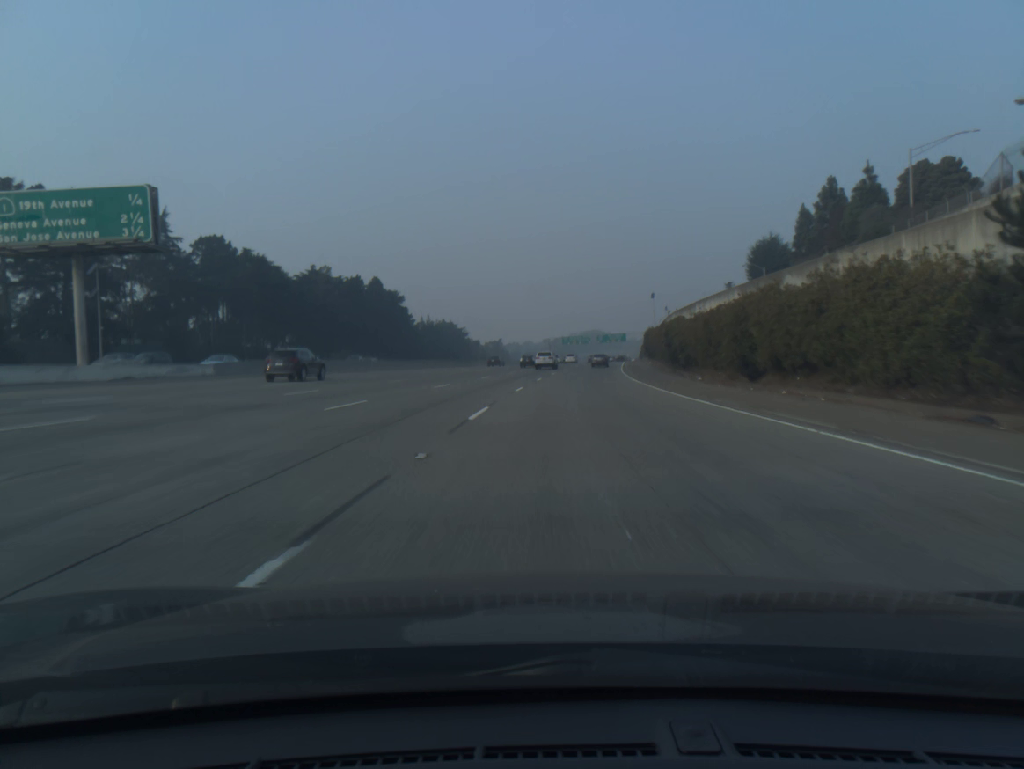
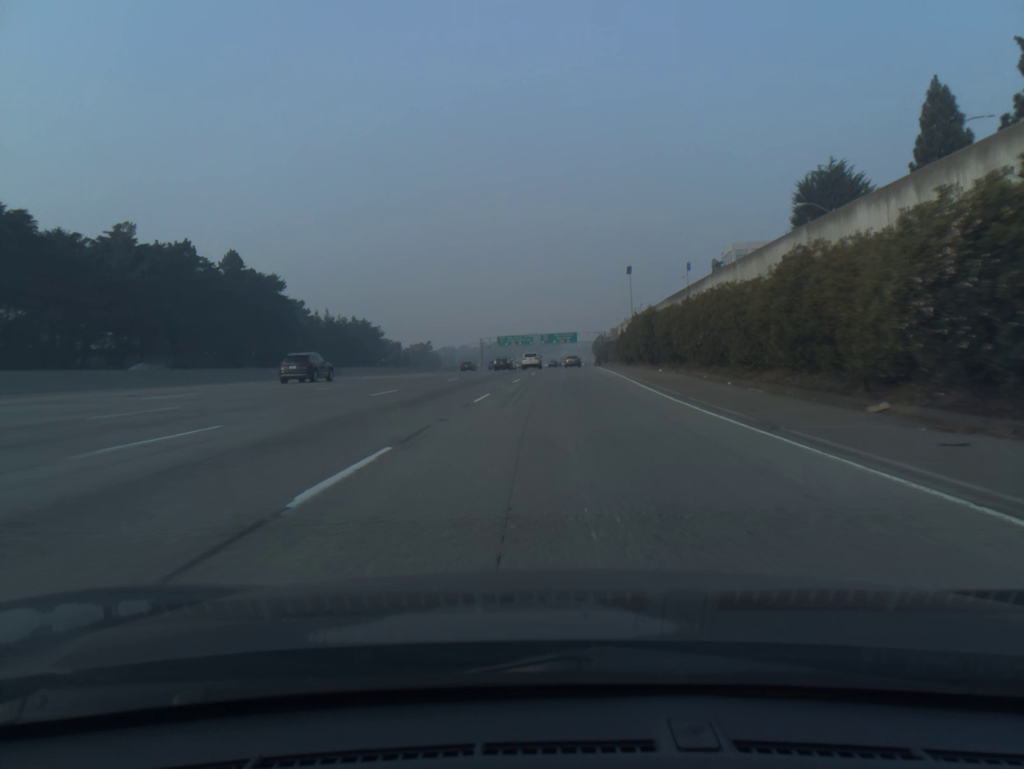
(+2.3, +51.6) m; +5°
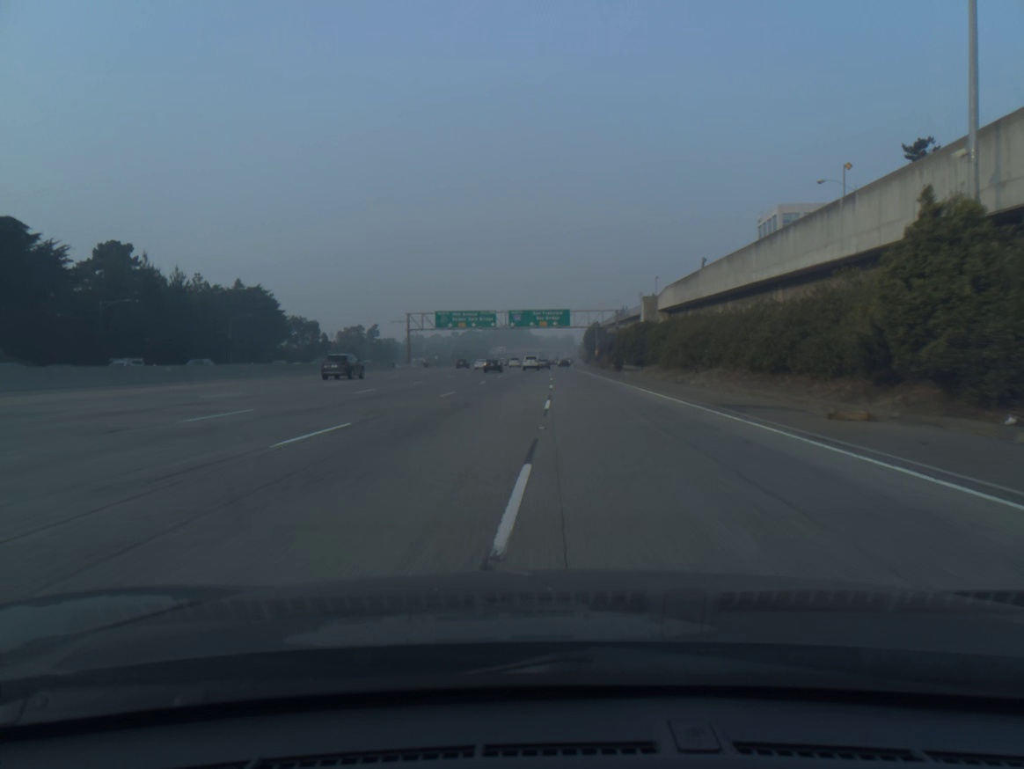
(+2.0, +86.0) m; +2°
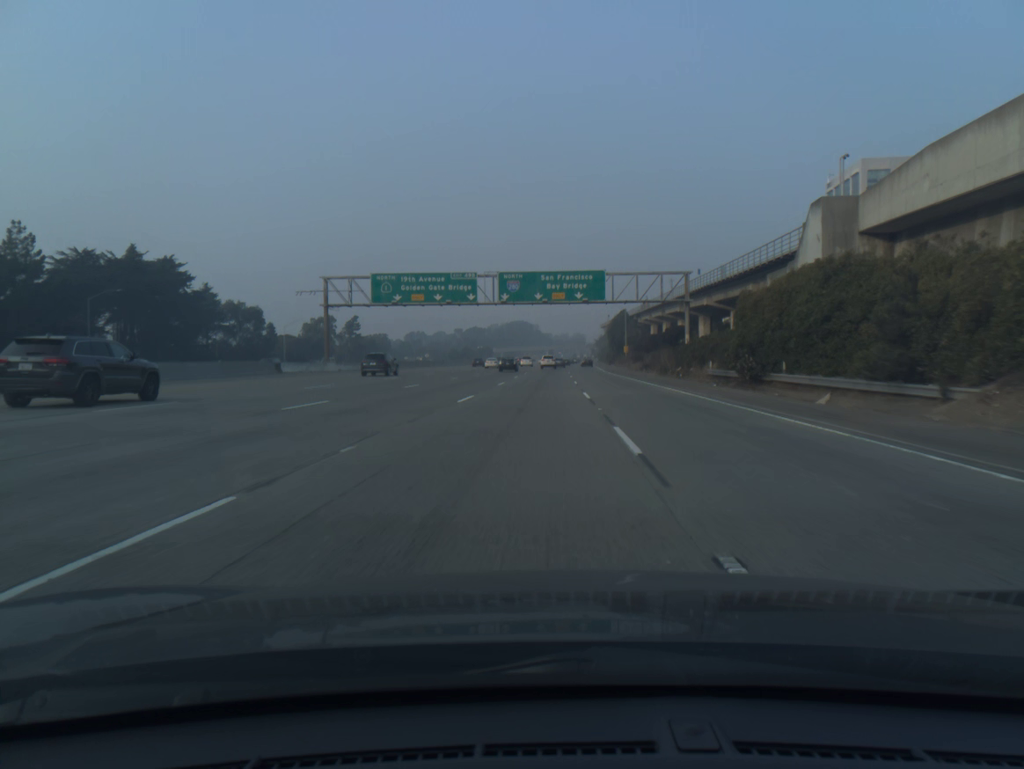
(-0.3, +52.0) m; -1°
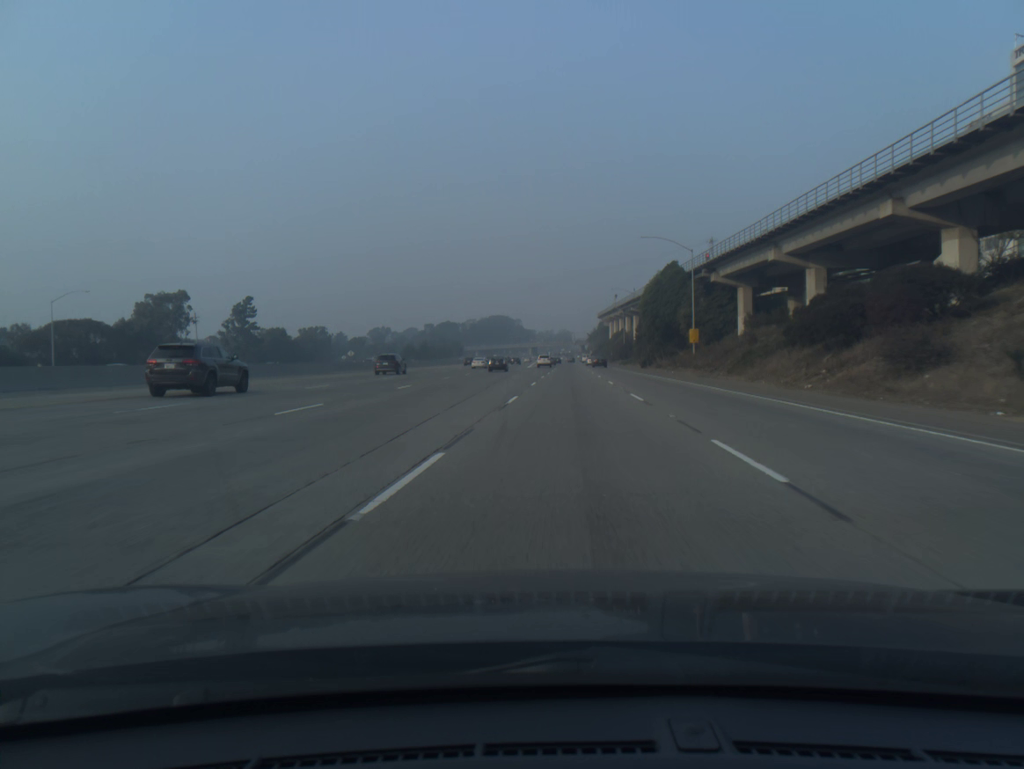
(+1.2, +87.2) m; +1°
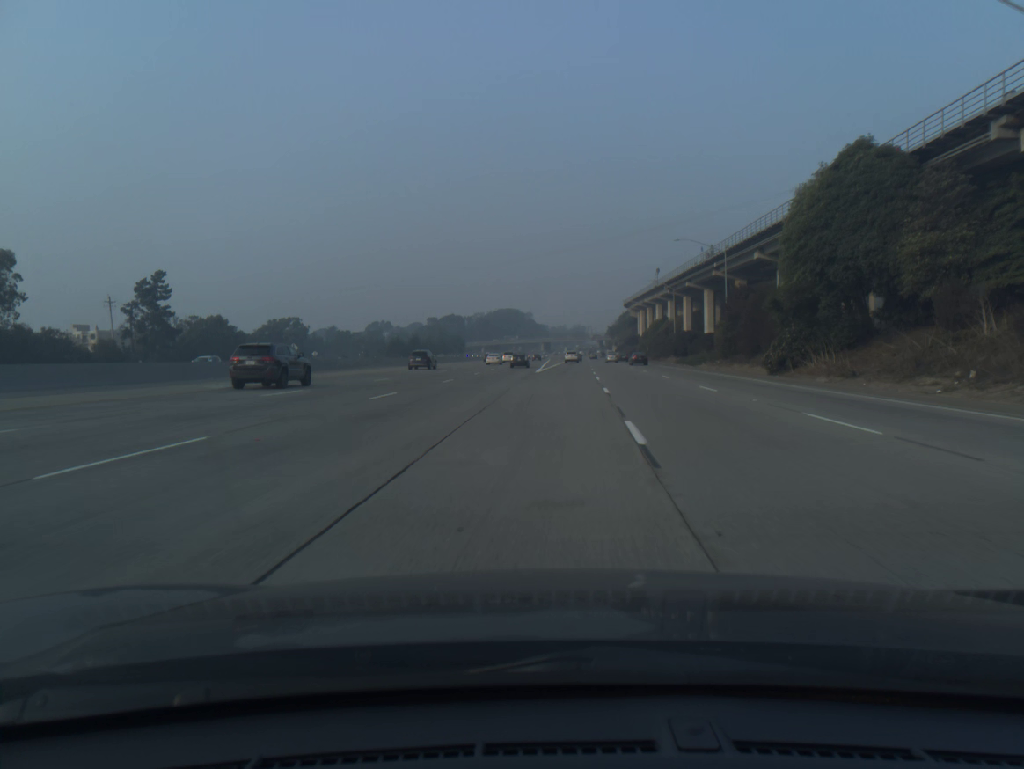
(-0.6, +52.2) m; -1°
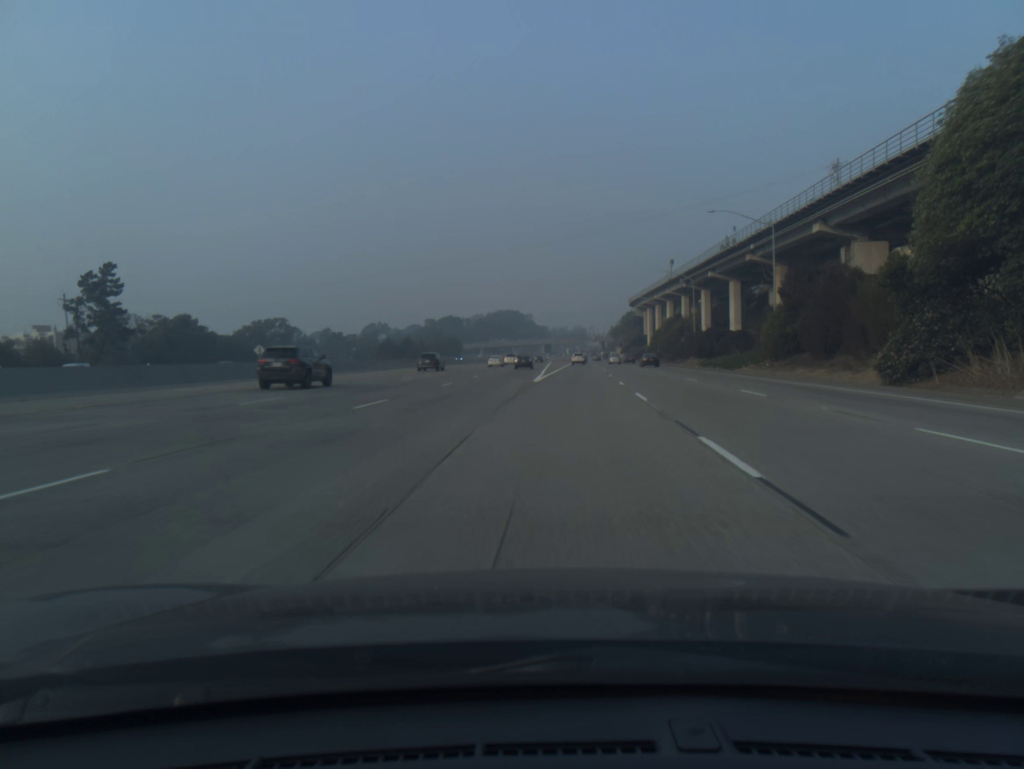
(0.0, +17.4) m; 0°
